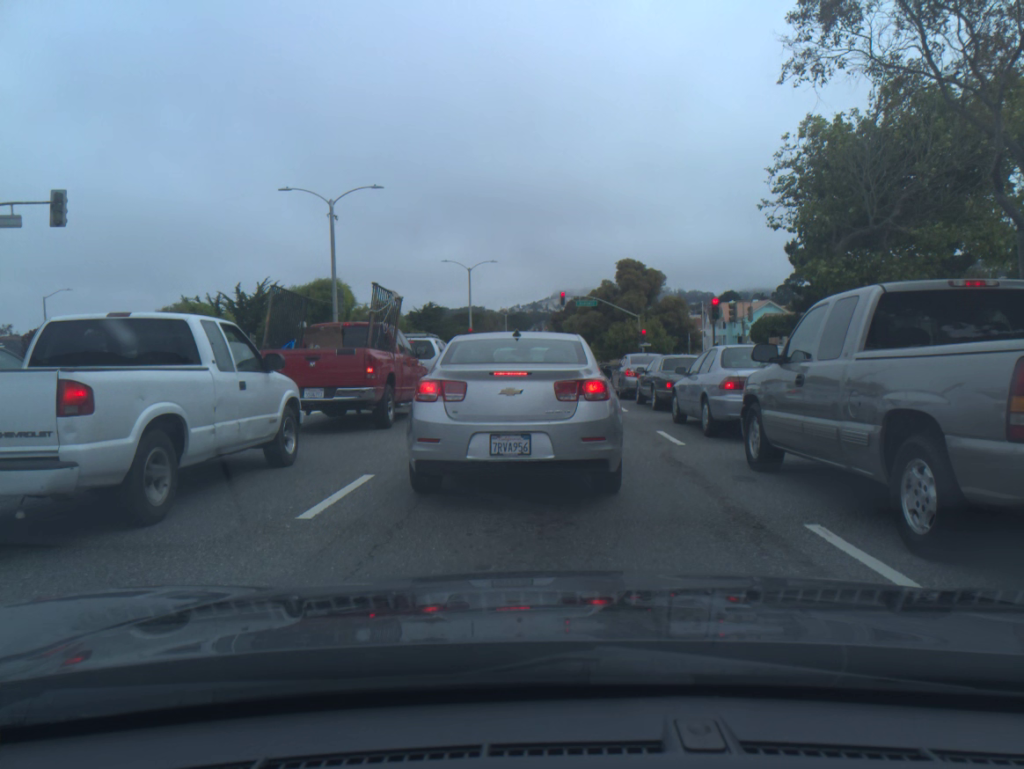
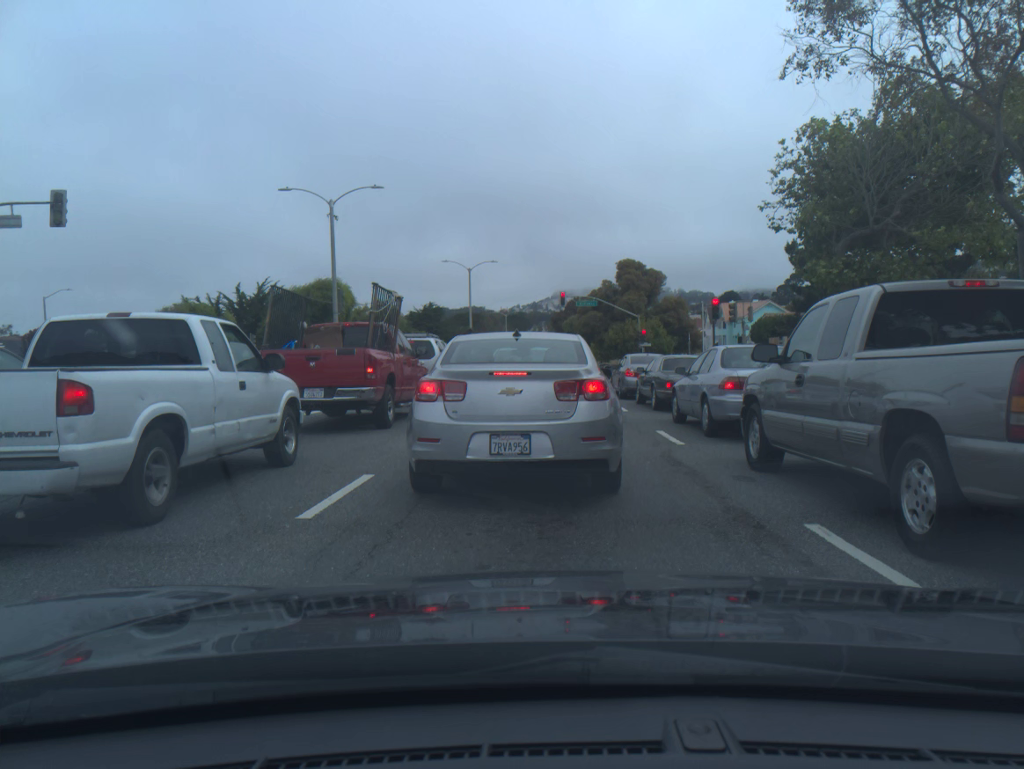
(0.0, 0.0) m; 0°
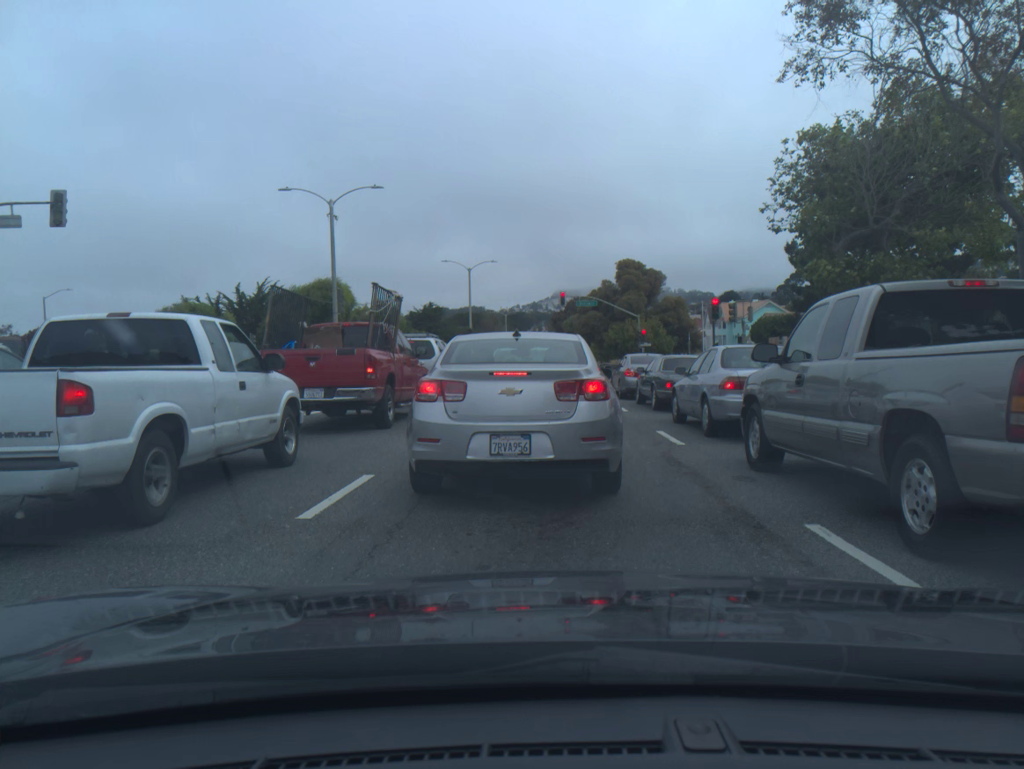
(0.0, 0.0) m; 0°
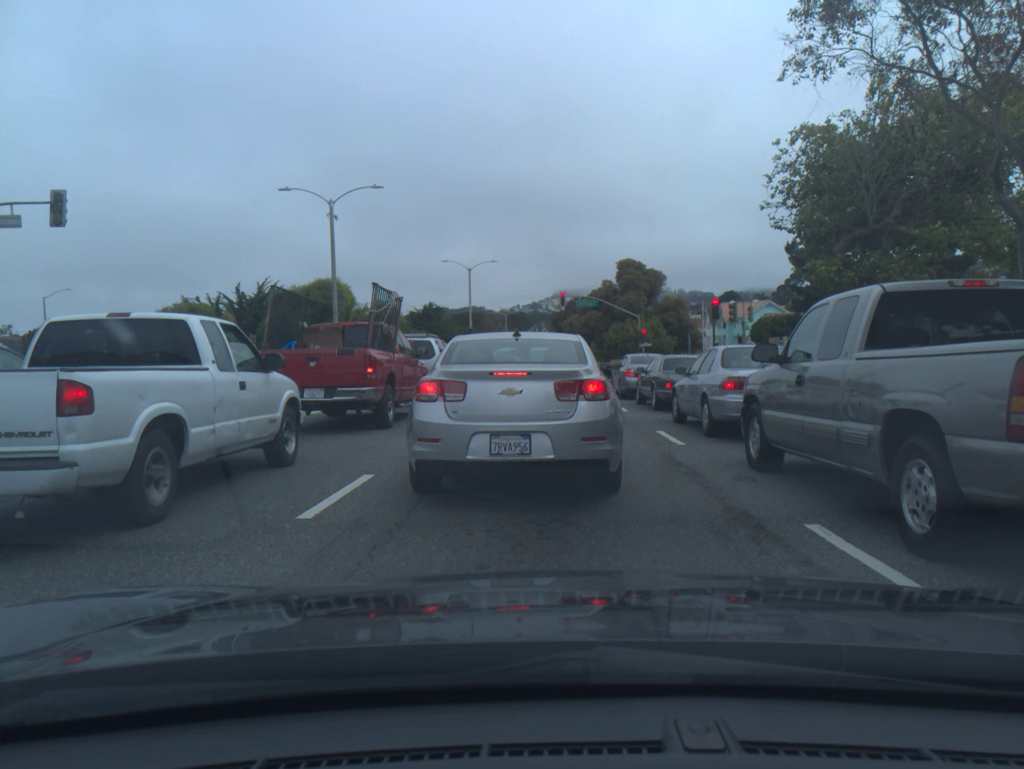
(0.0, 0.0) m; 0°
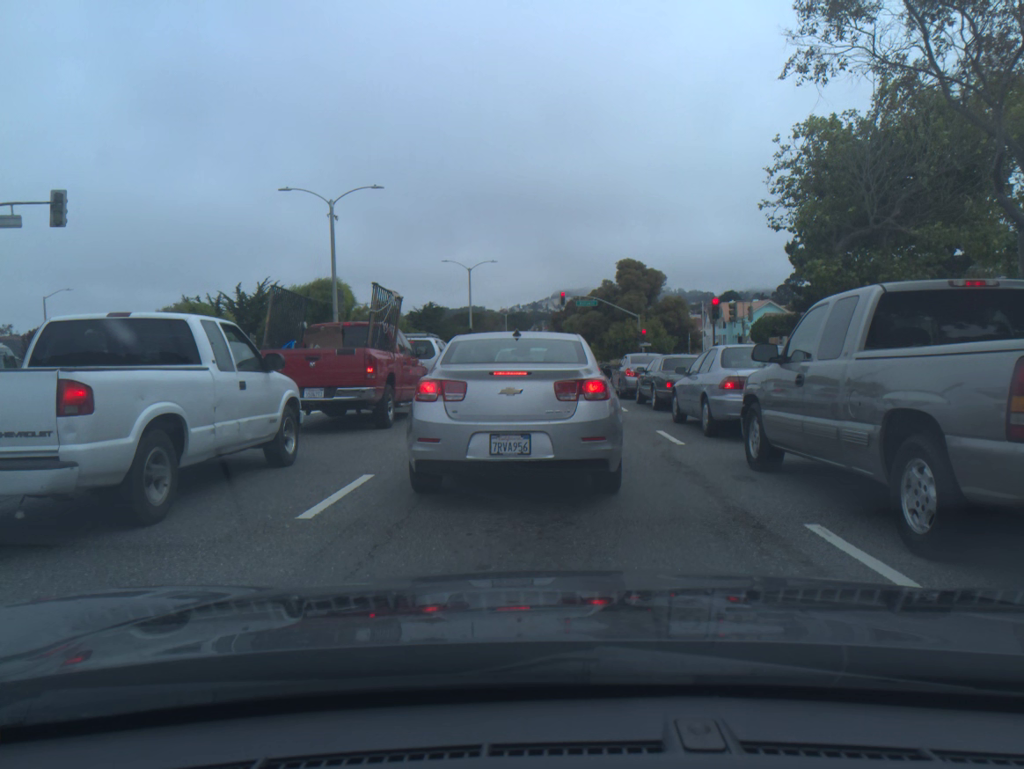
(0.0, 0.0) m; 0°
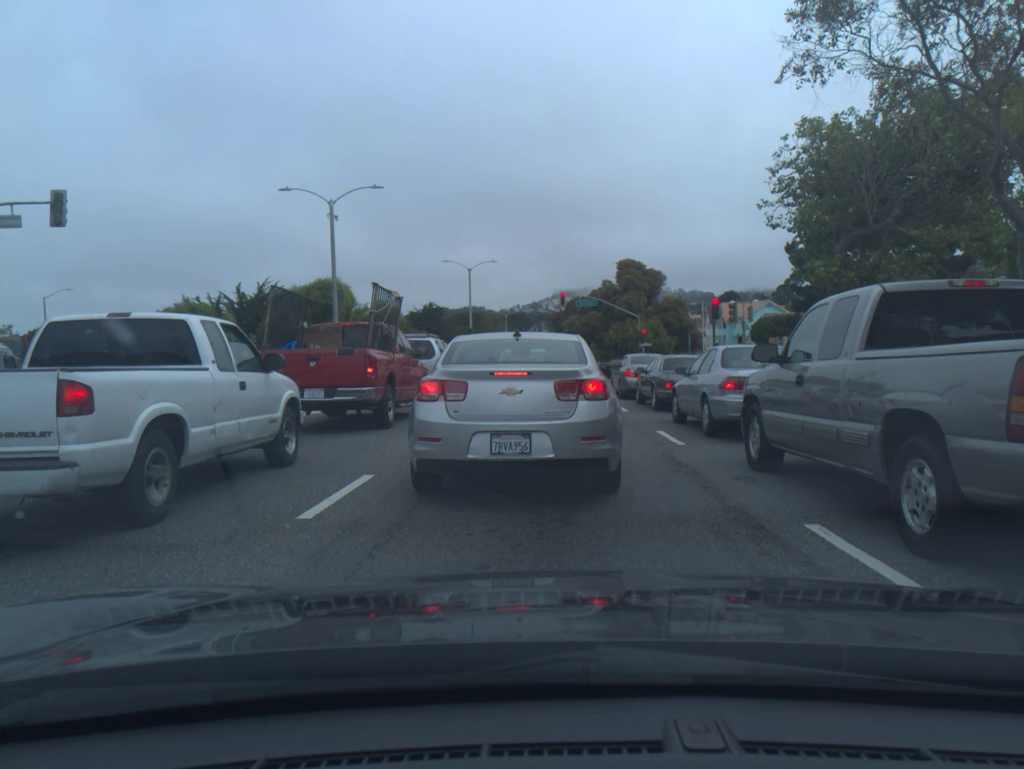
(0.0, 0.0) m; 0°
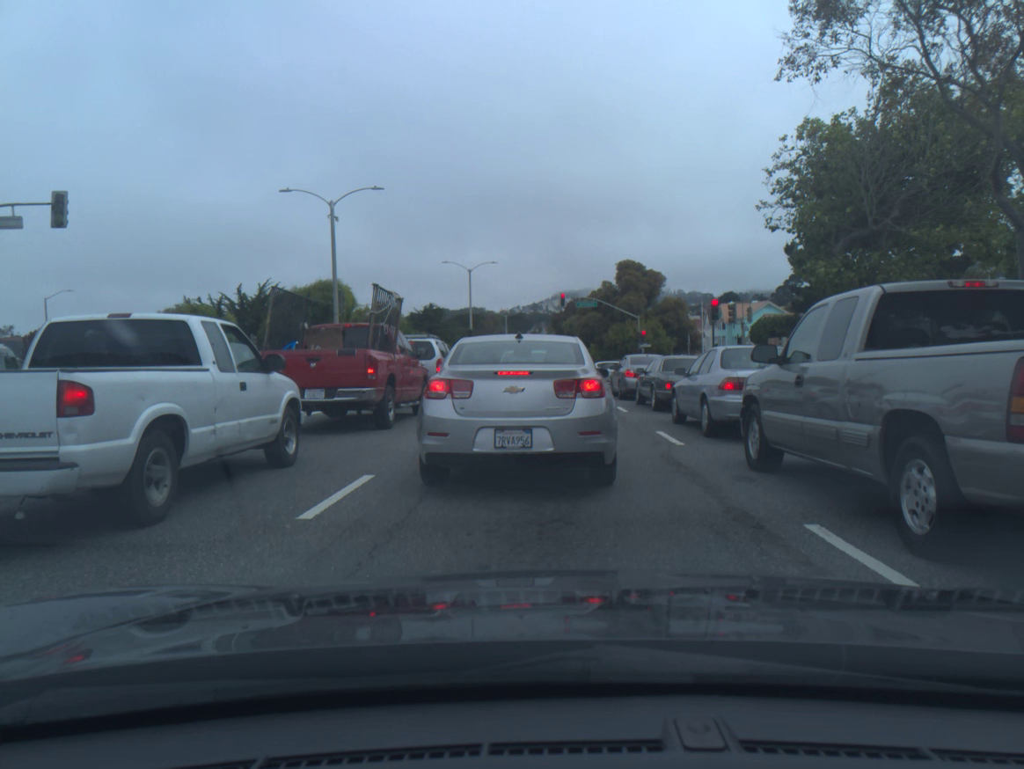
(0.0, 0.0) m; 0°
